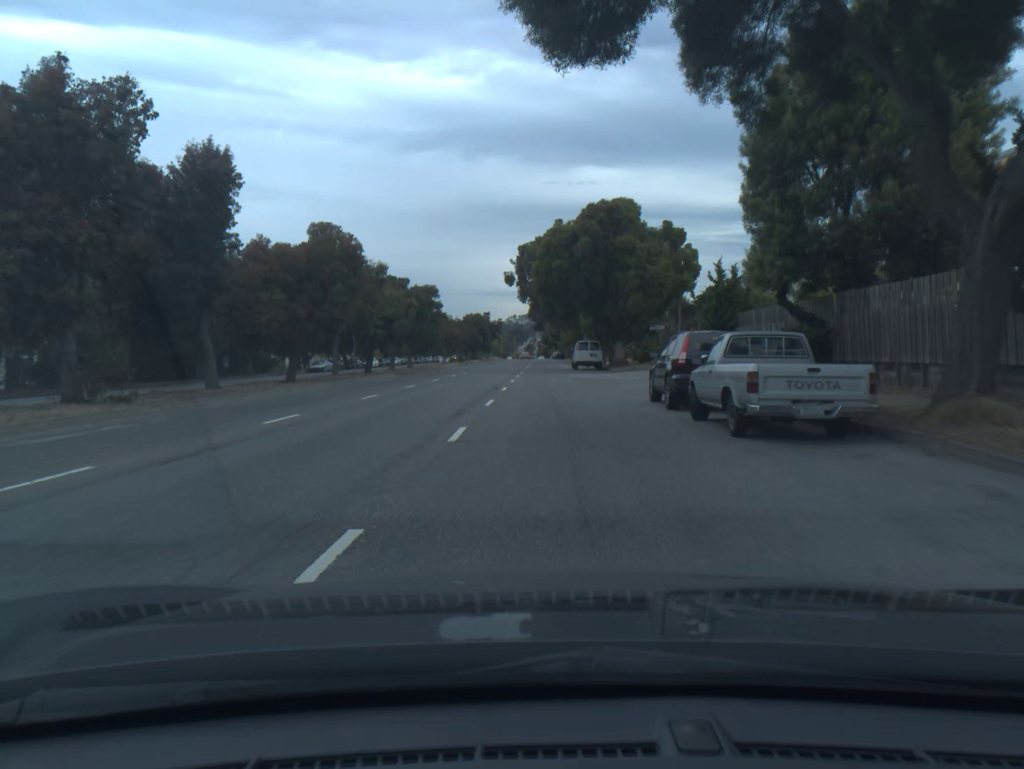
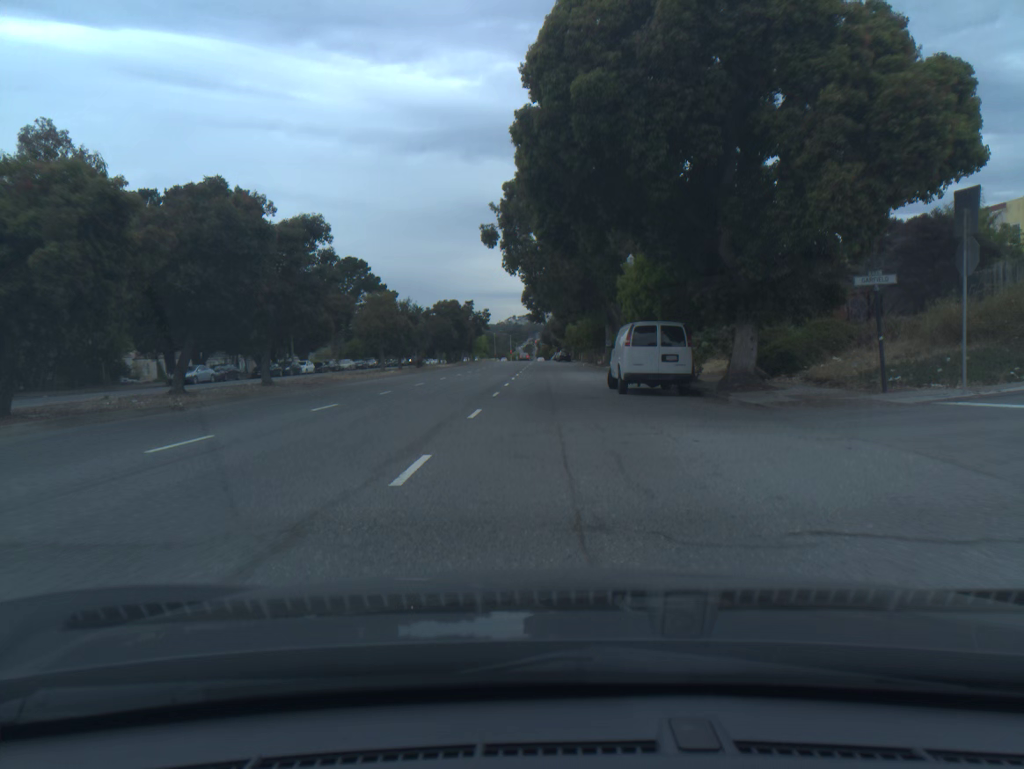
(+0.1, +33.0) m; 0°
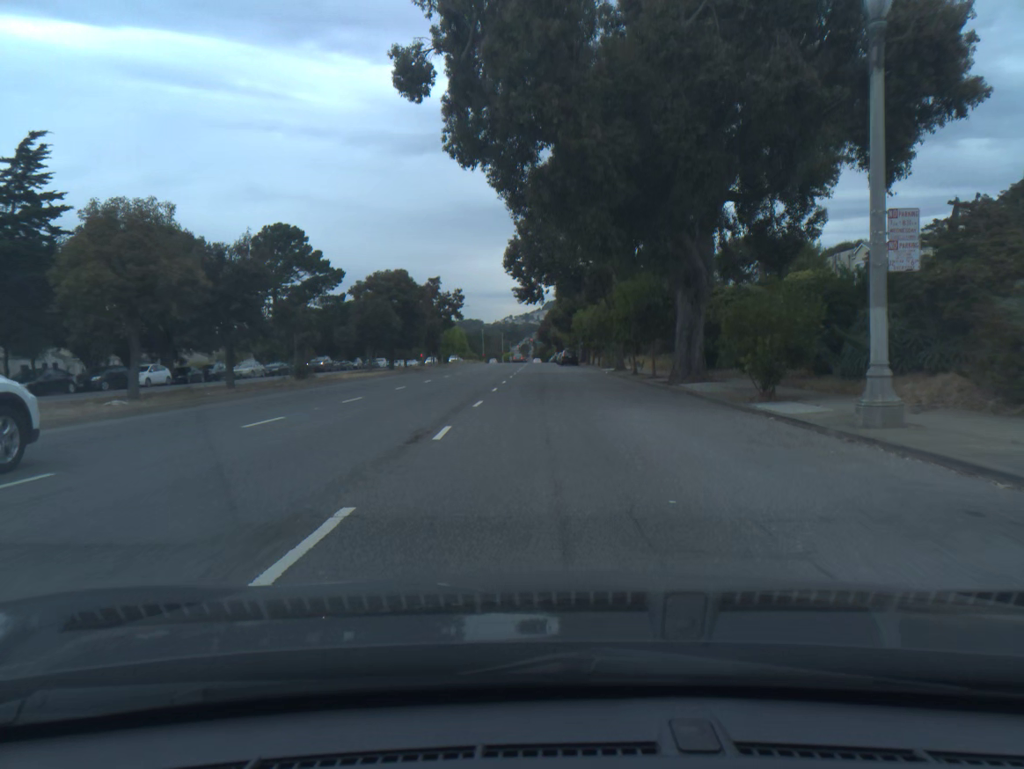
(0.0, +32.5) m; 0°
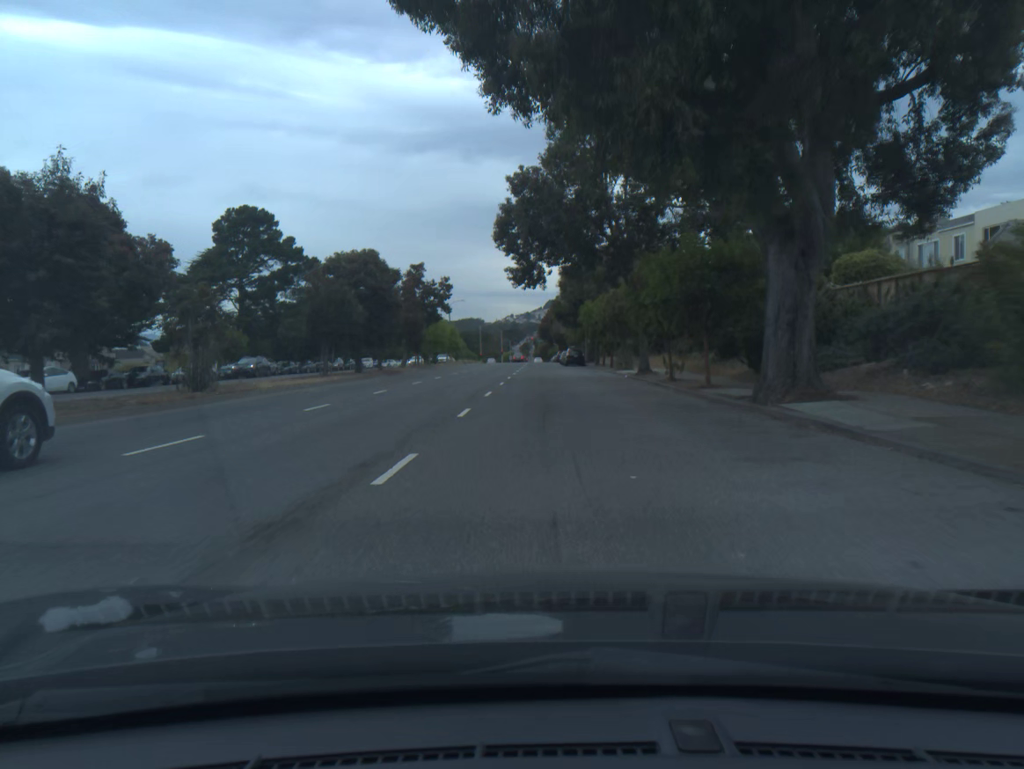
(0.0, +10.8) m; 0°
